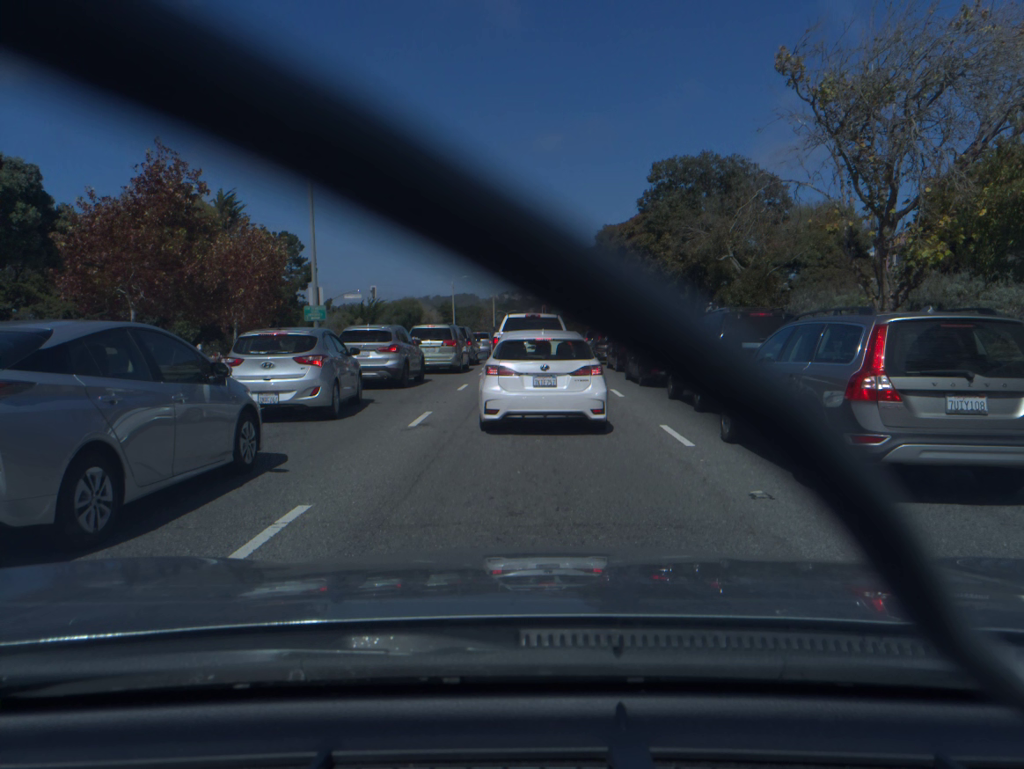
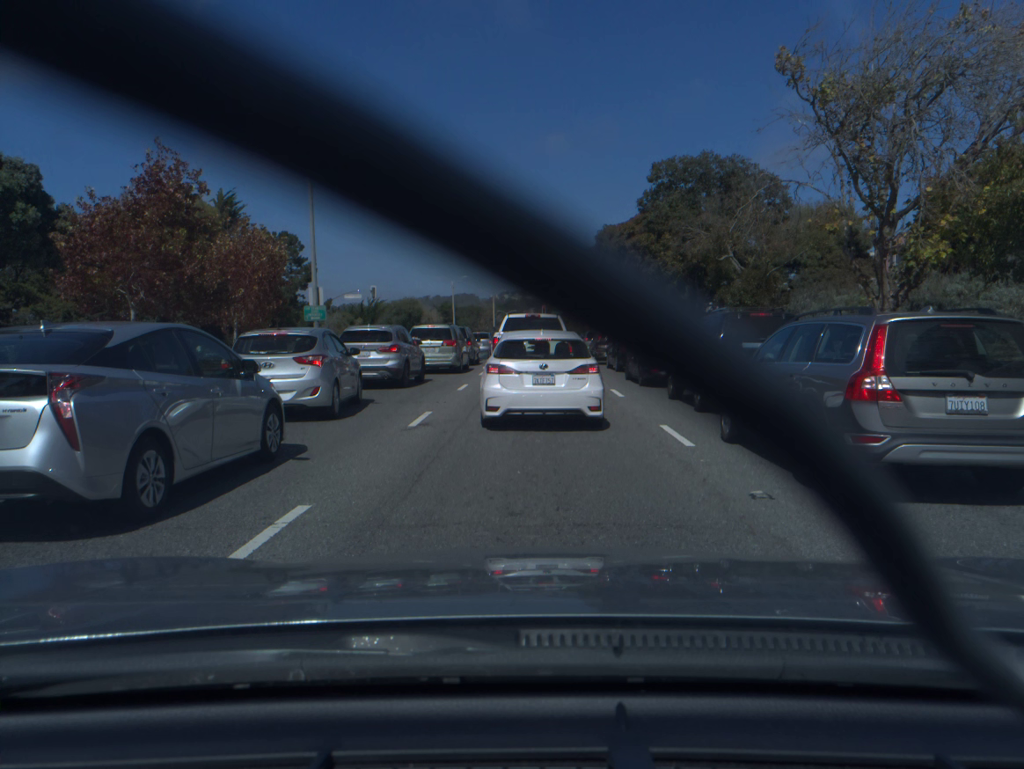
(0.0, 0.0) m; 0°
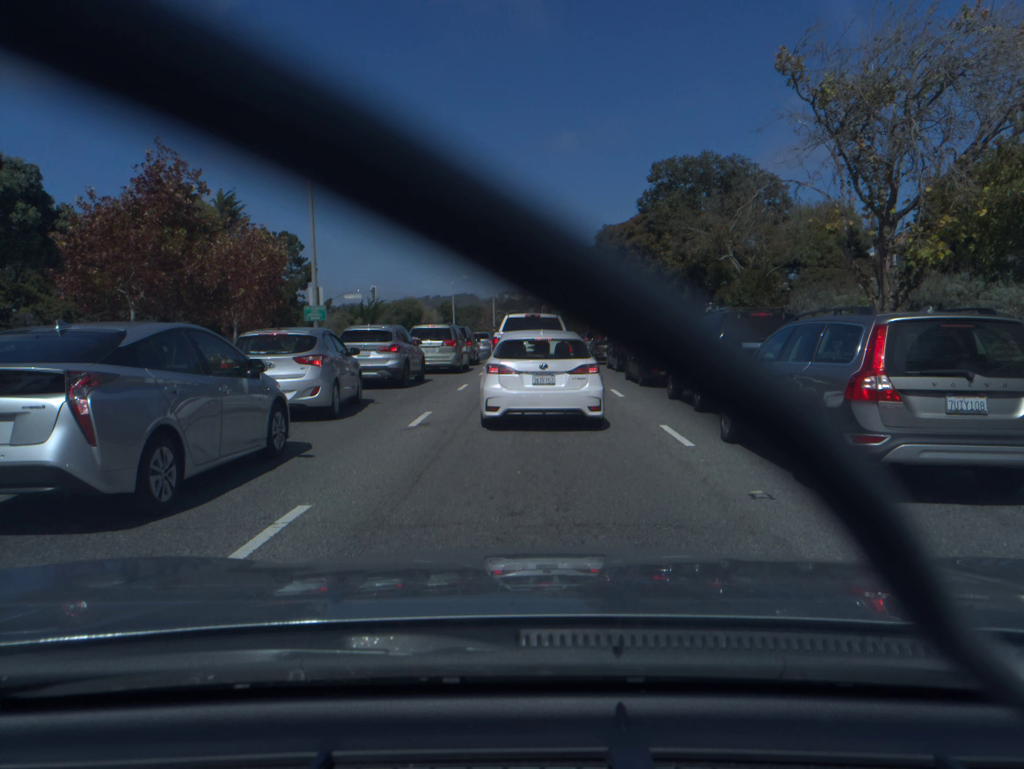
(0.0, 0.0) m; 0°
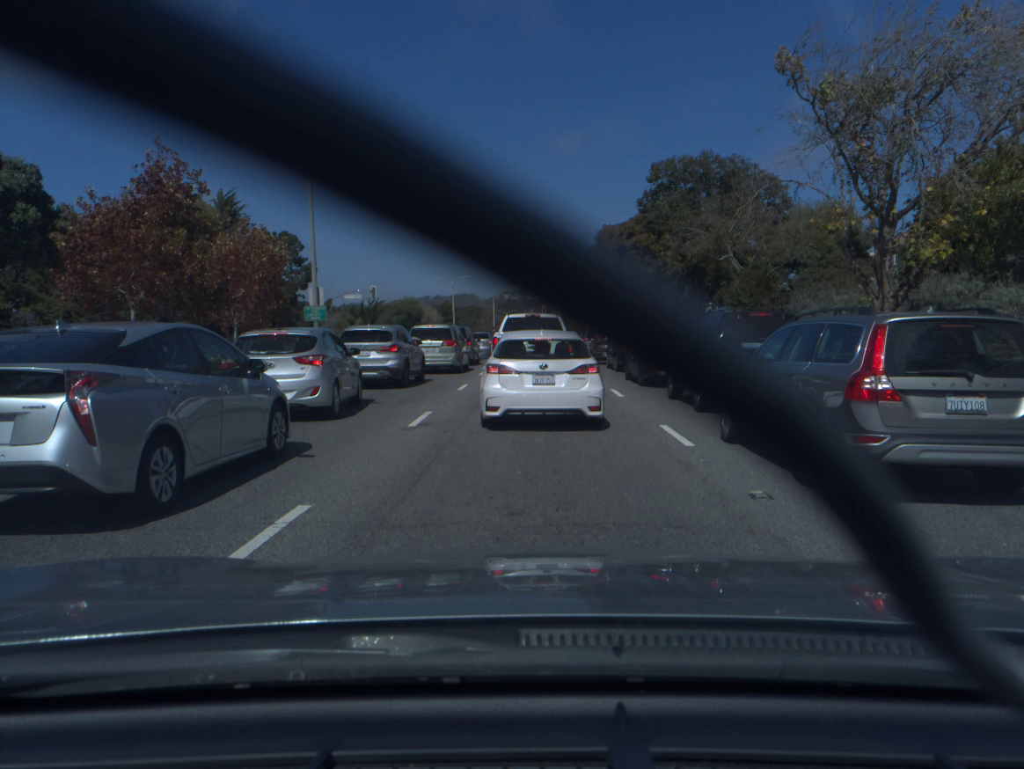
(0.0, 0.0) m; 0°
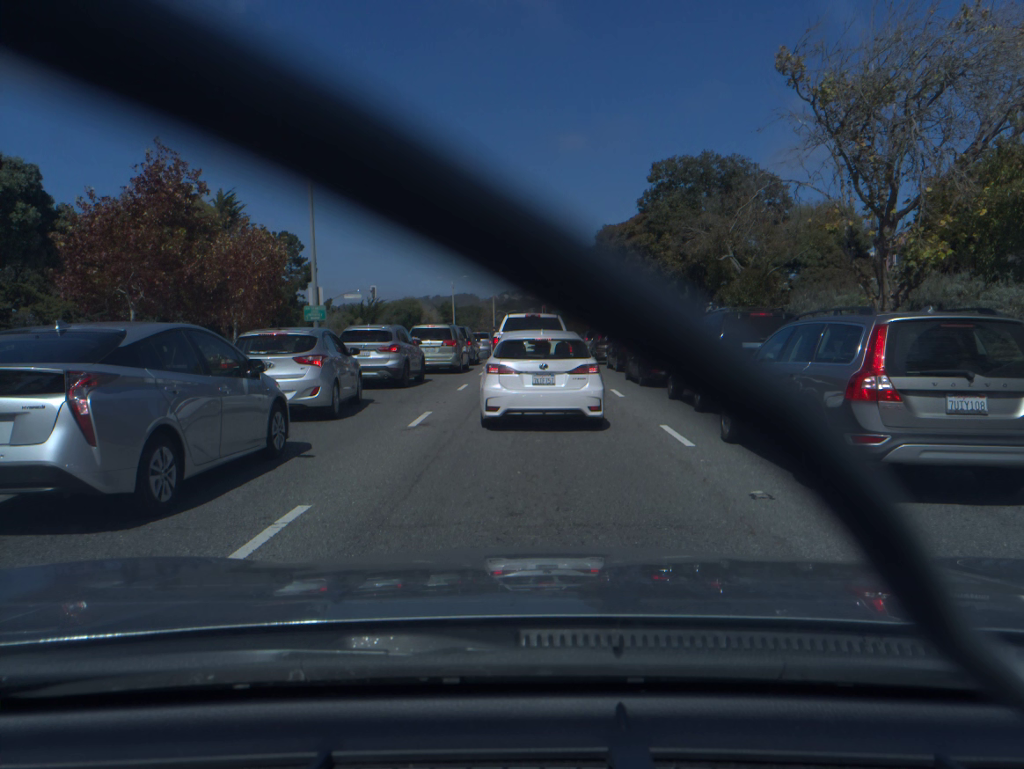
(0.0, 0.0) m; 0°
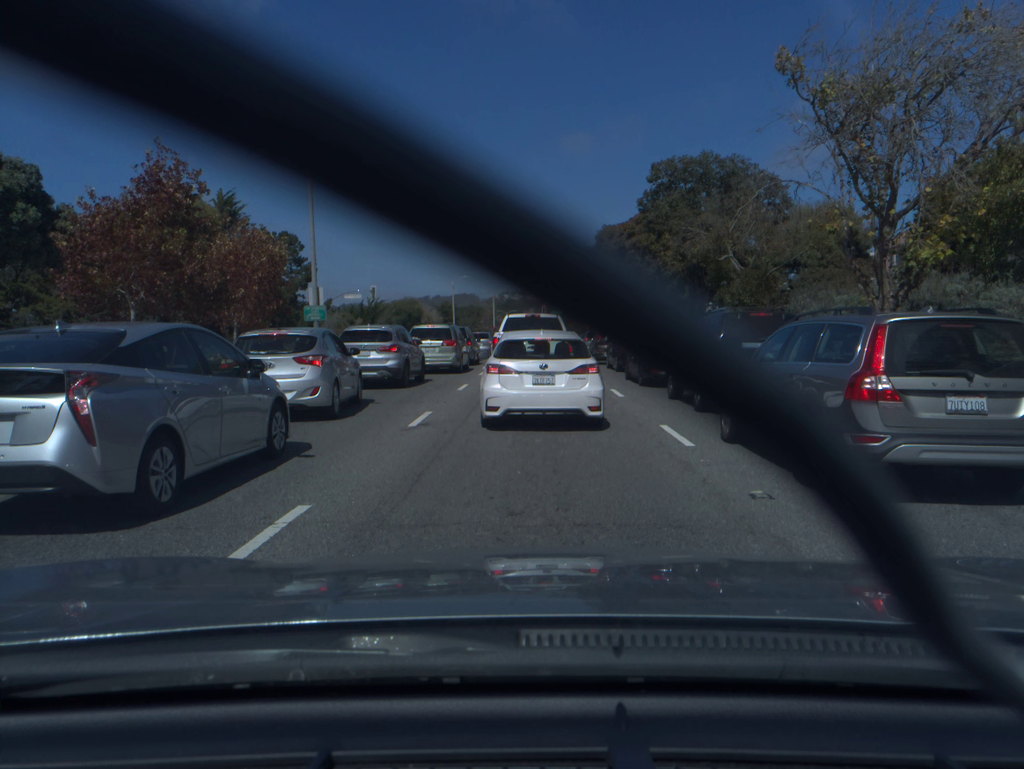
(0.0, 0.0) m; 0°
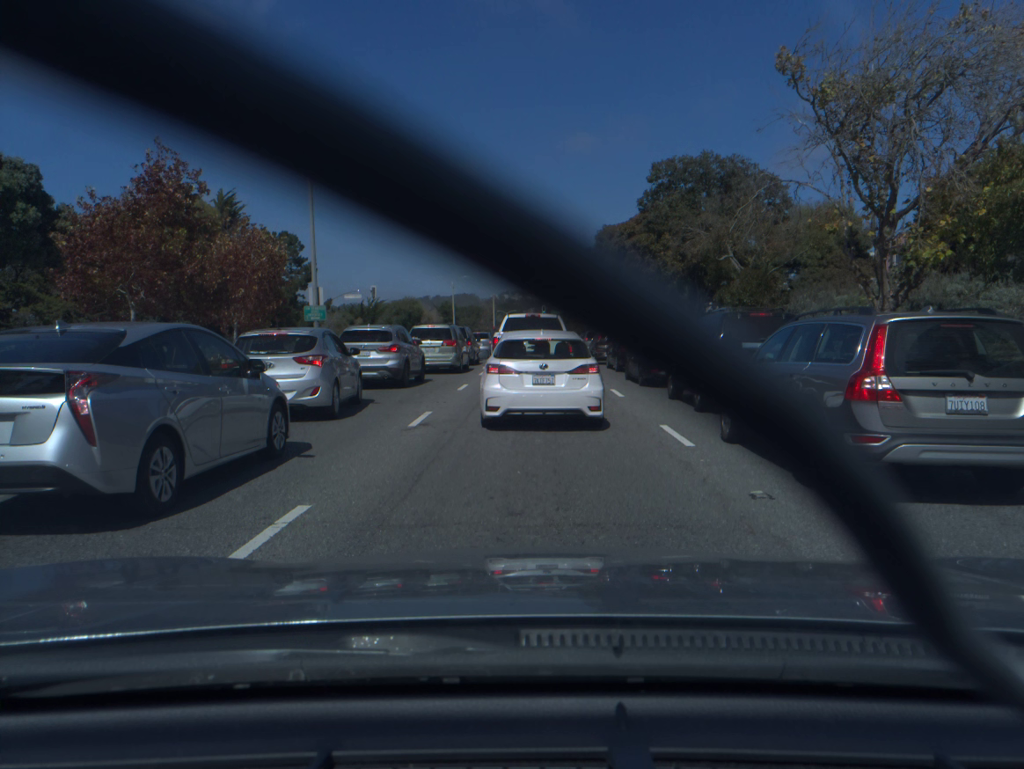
(0.0, 0.0) m; 0°
